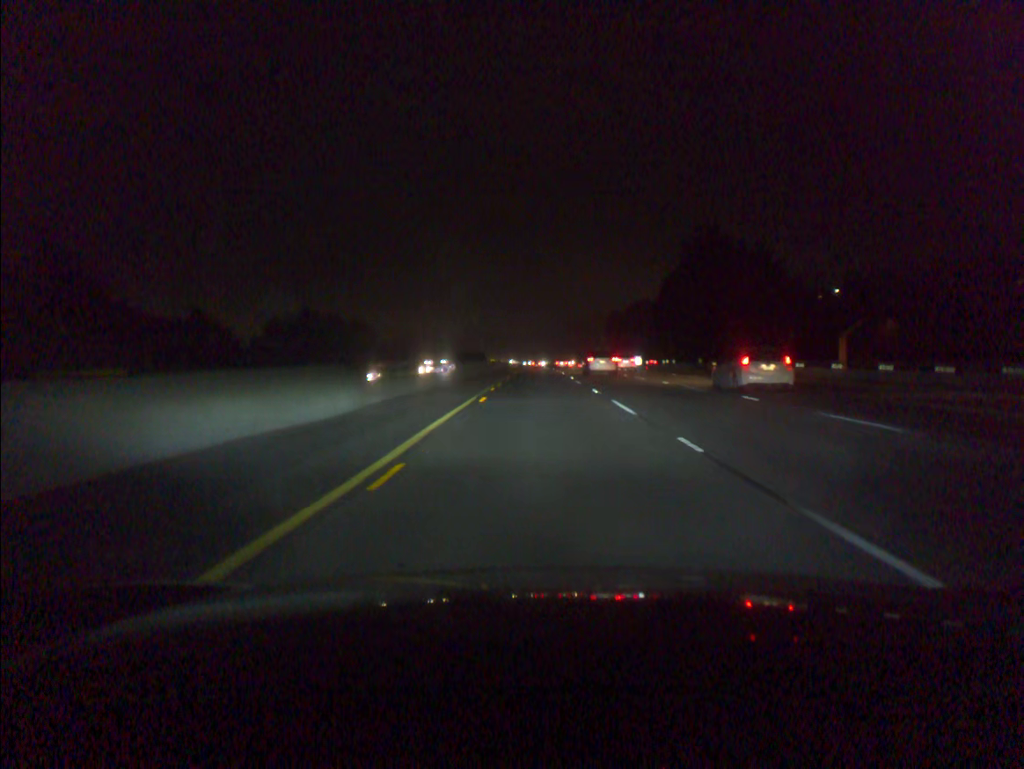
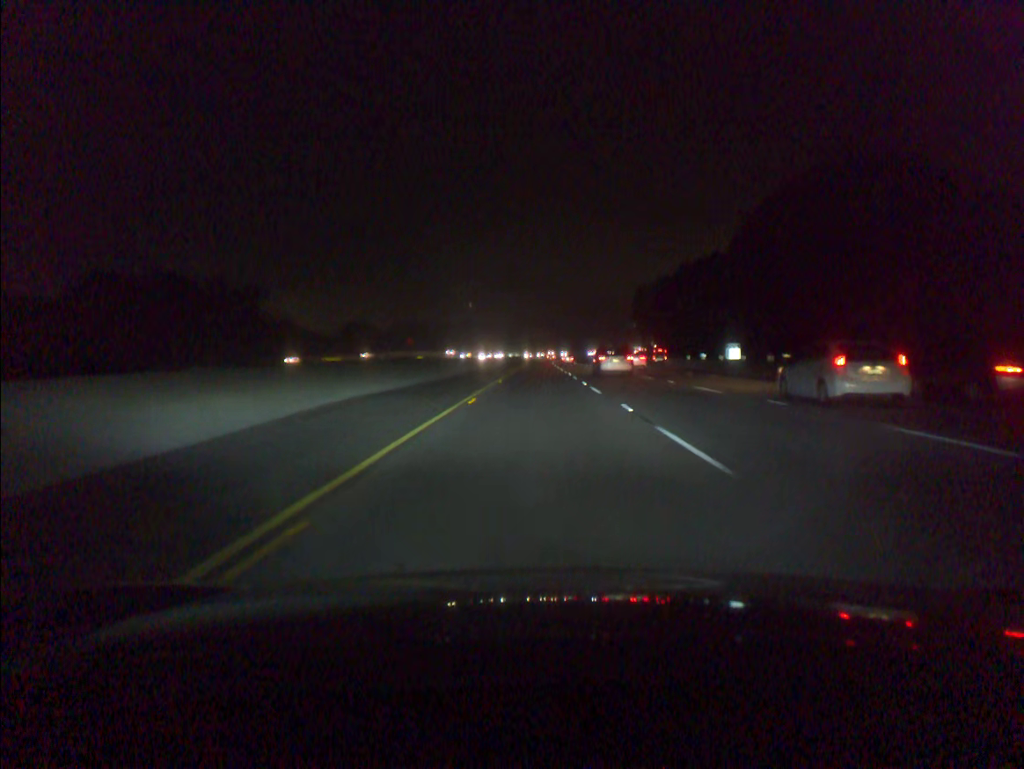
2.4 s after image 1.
(0.0, +76.6) m; 0°
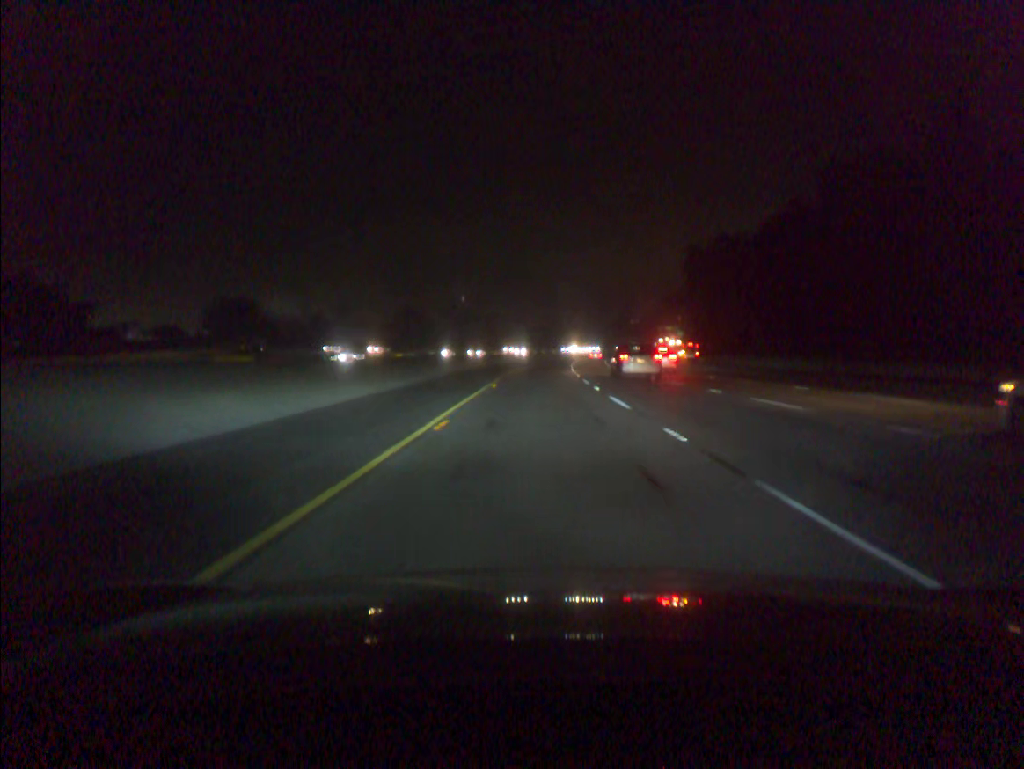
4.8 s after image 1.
(0.0, +79.1) m; 0°
